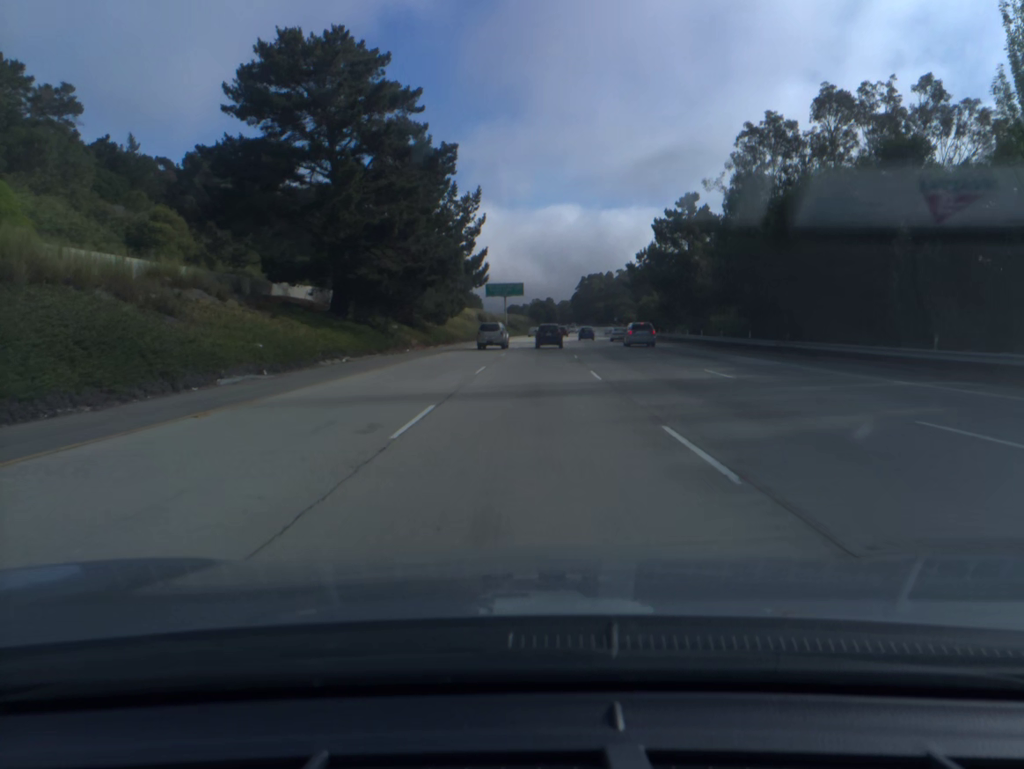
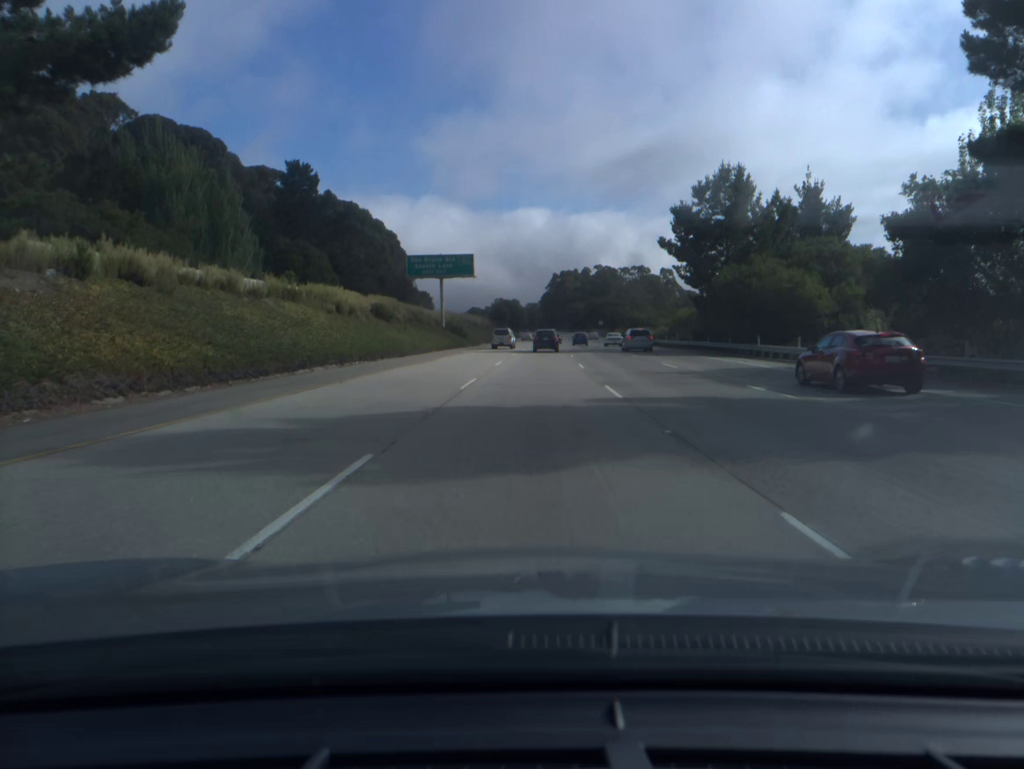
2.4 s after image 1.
(+1.4, +63.5) m; +3°
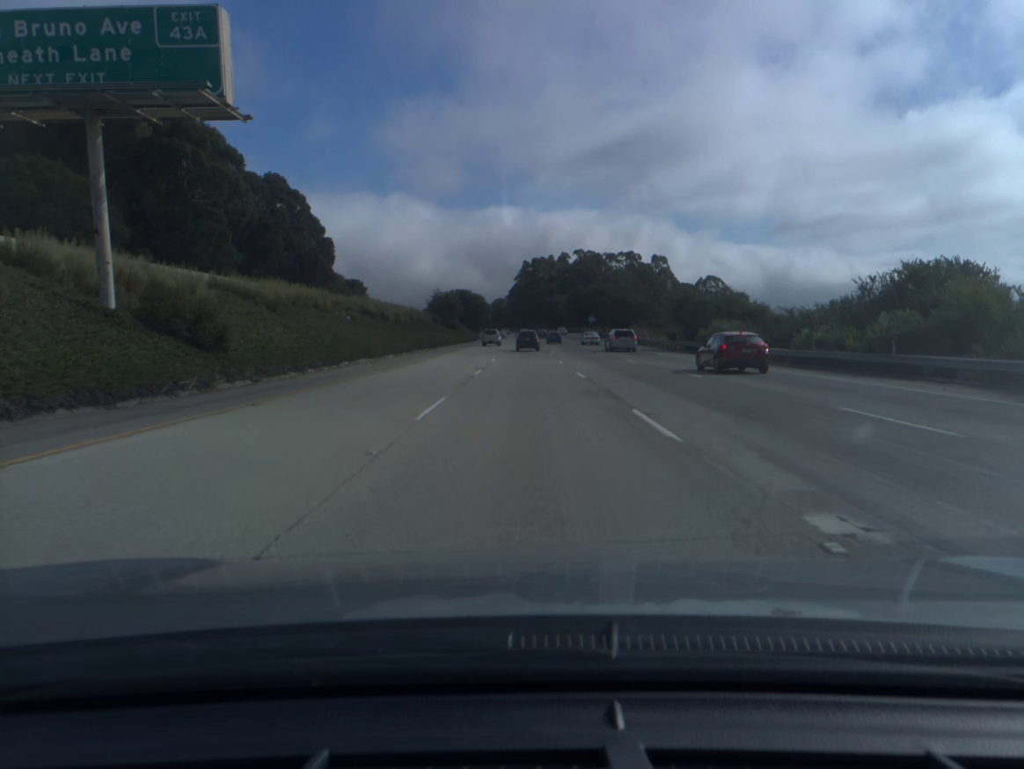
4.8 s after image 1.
(+1.4, +65.1) m; +2°
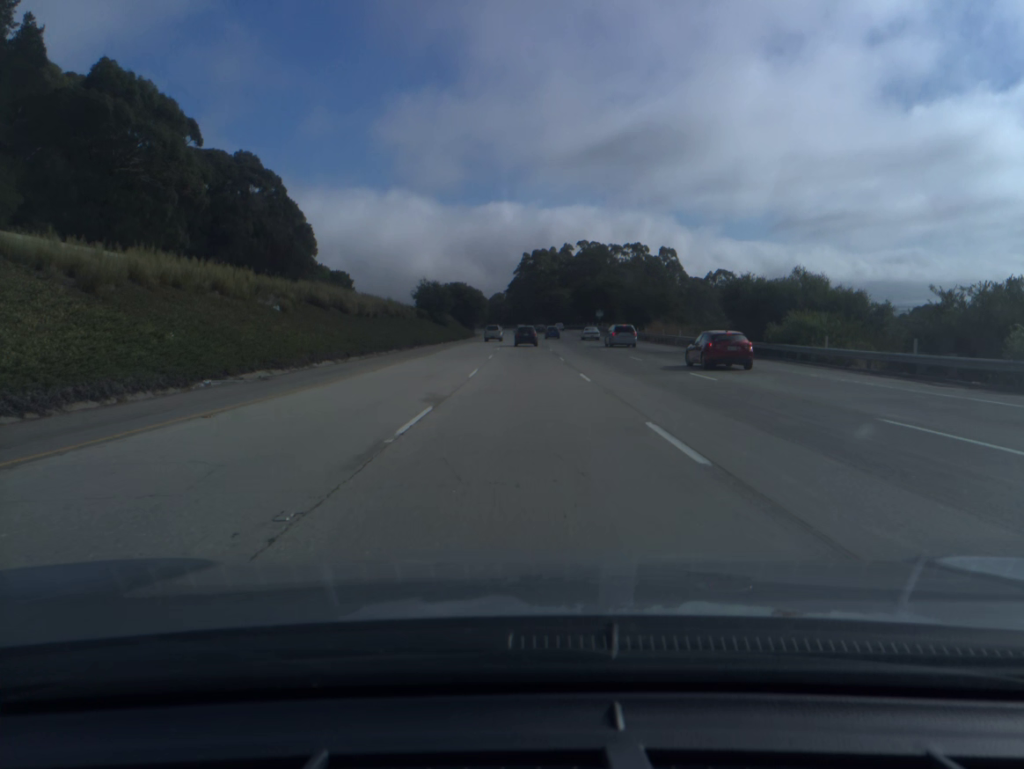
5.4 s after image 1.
(0.0, +16.5) m; 0°
